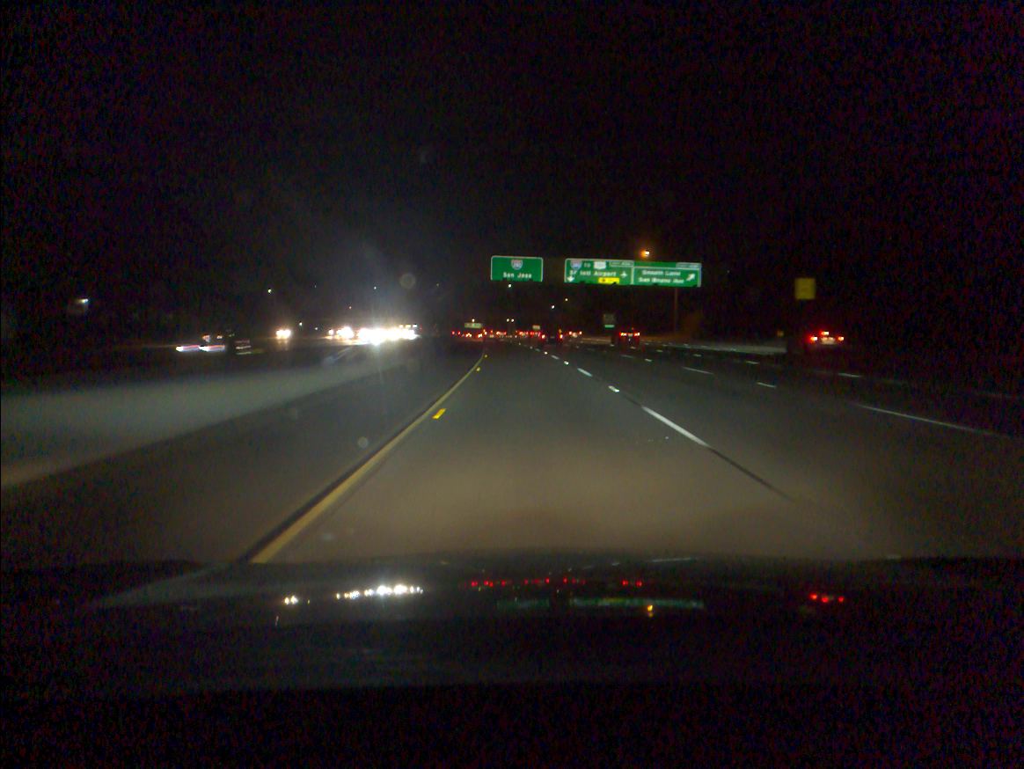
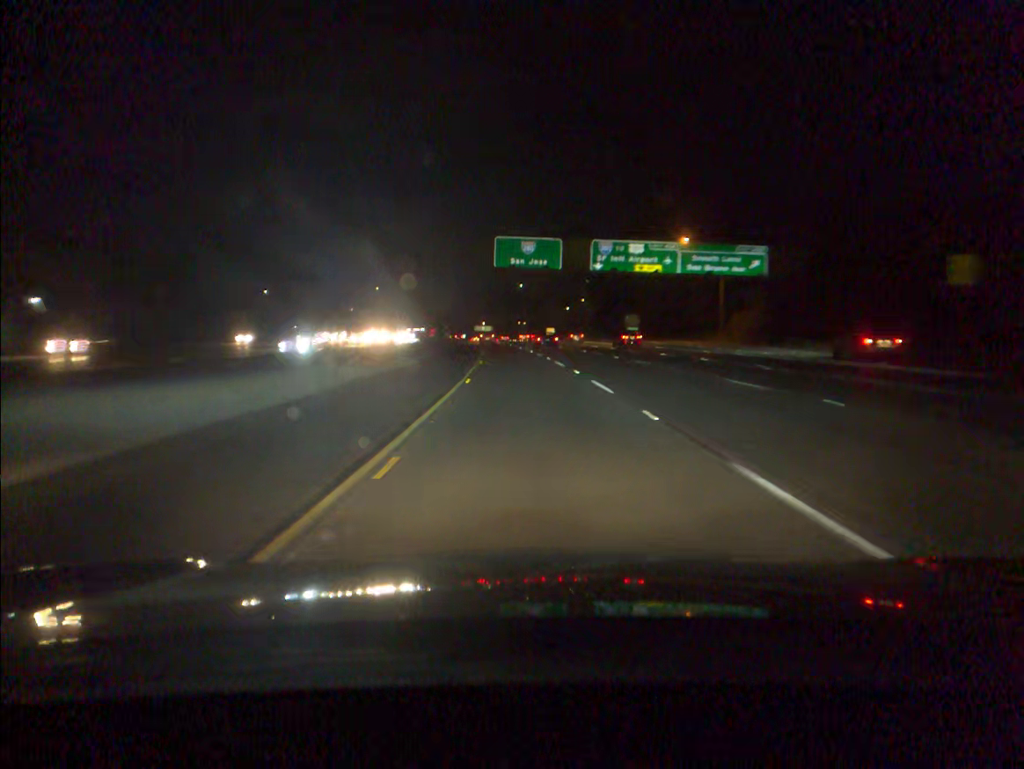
(-0.1, +19.7) m; -1°
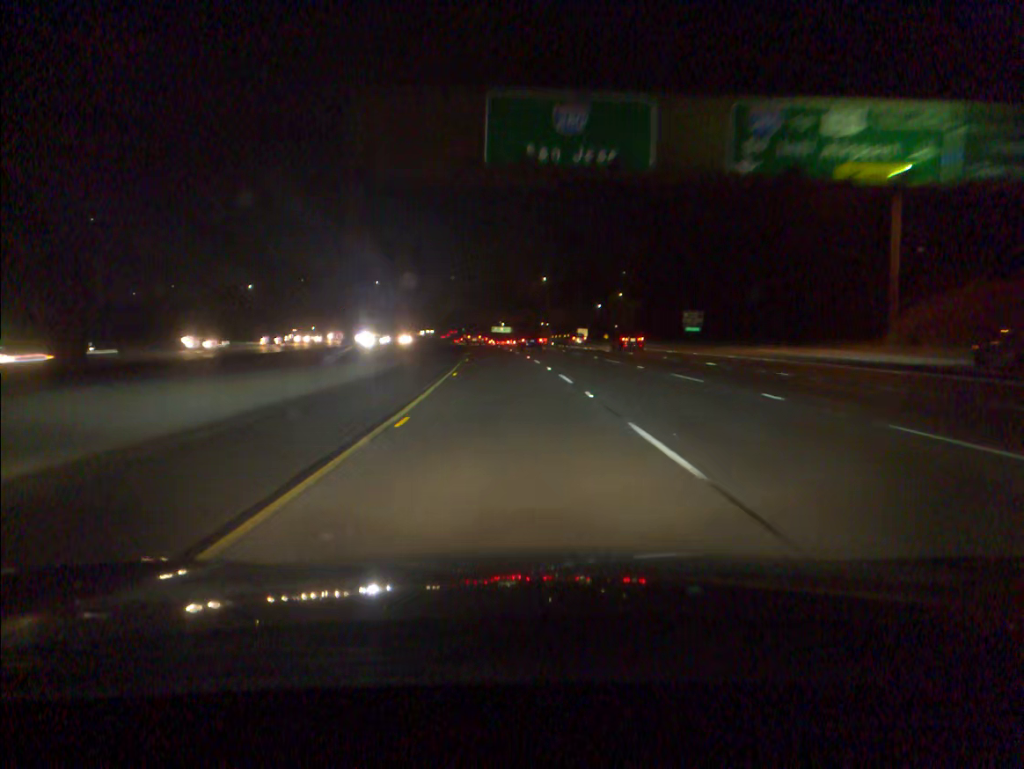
(-0.5, +39.4) m; -2°
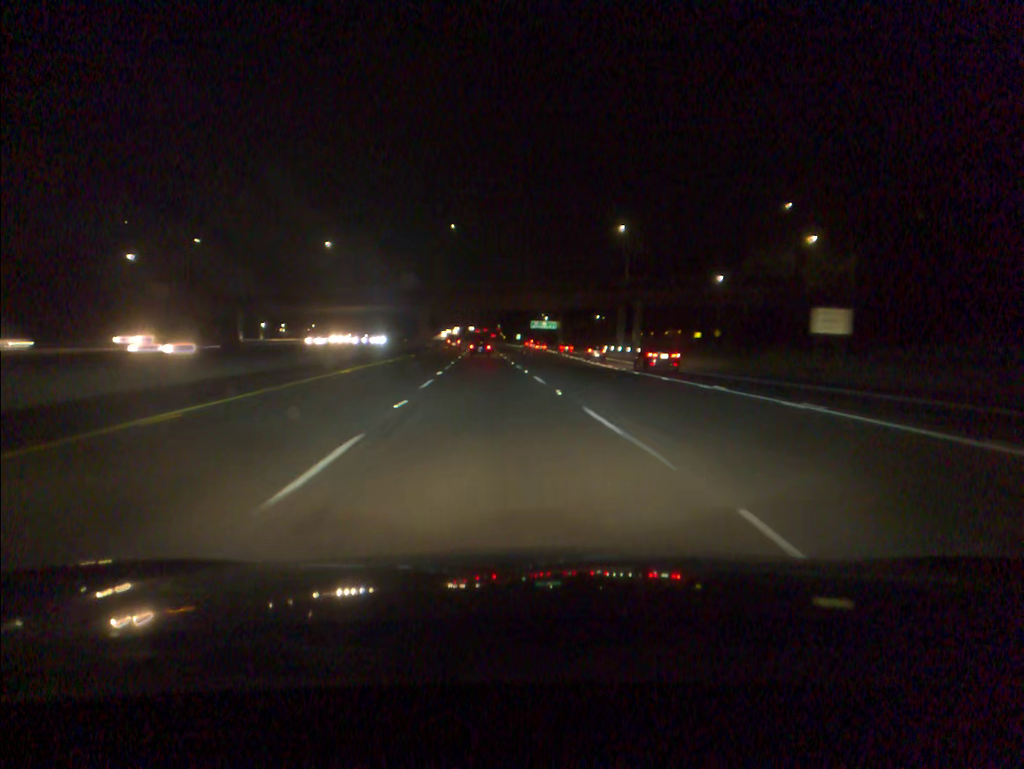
(-2.8, +98.9) m; -3°
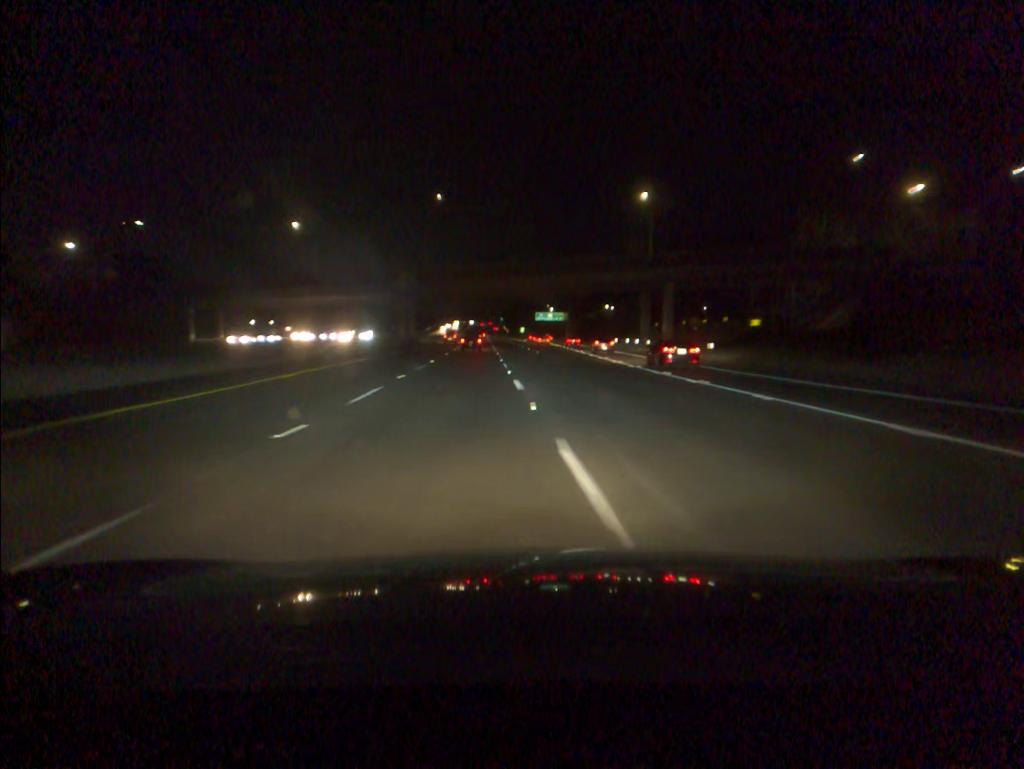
(0.0, +20.0) m; 0°
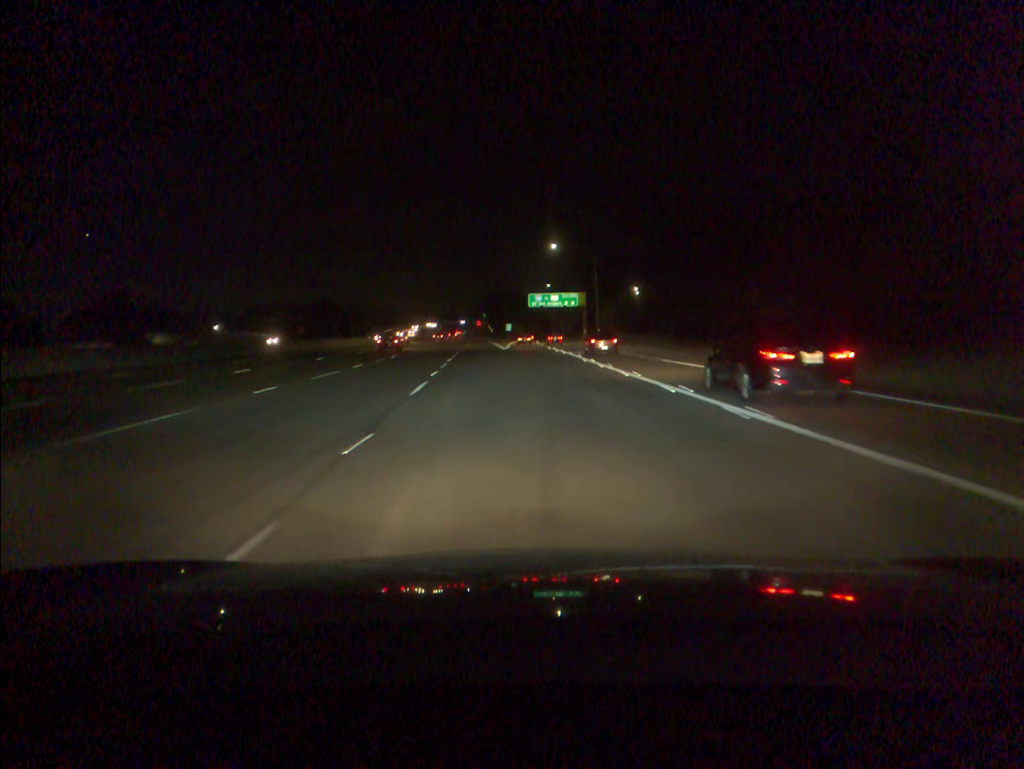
(+0.7, +99.8) m; 0°
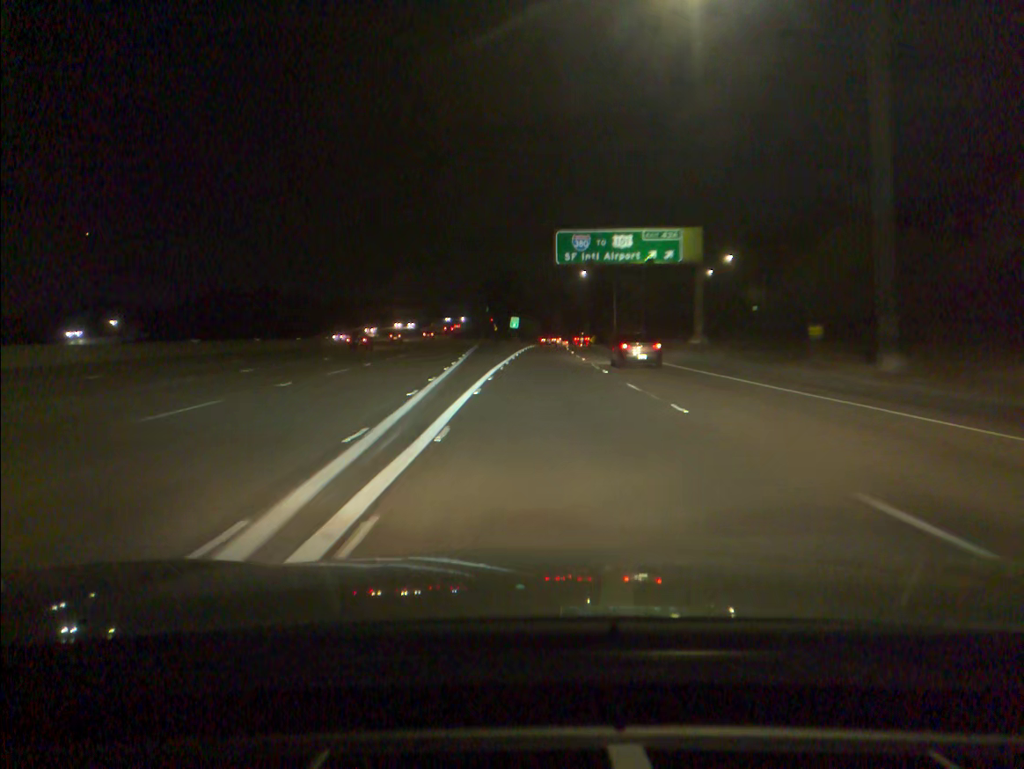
(-0.6, +78.0) m; -1°
